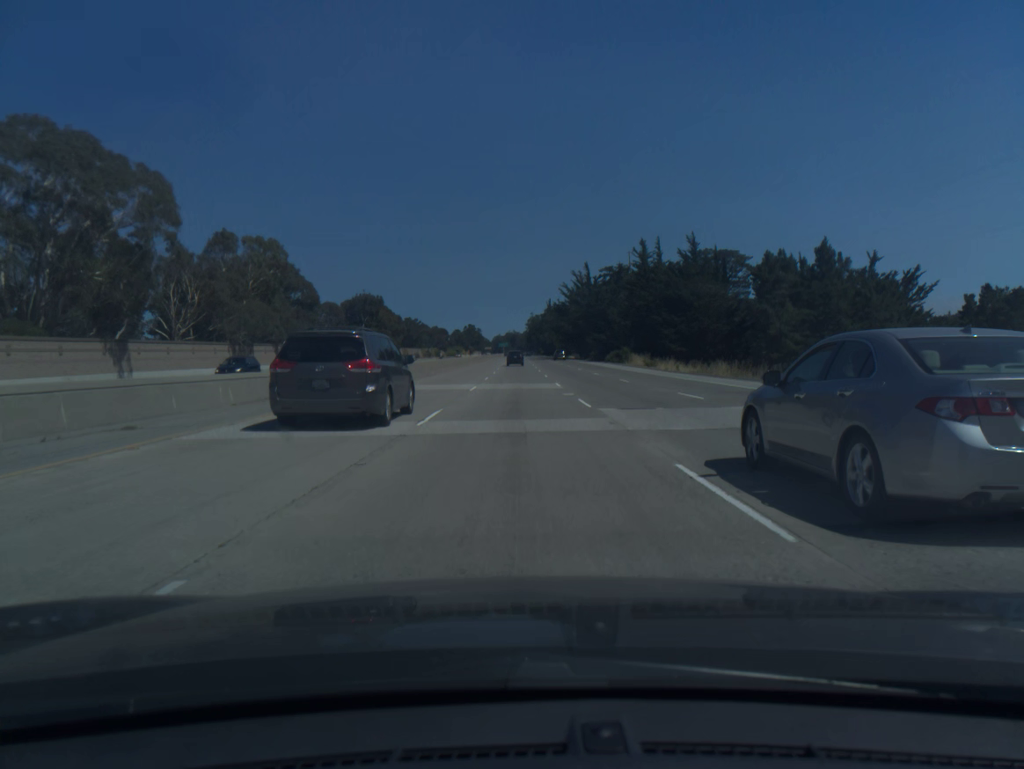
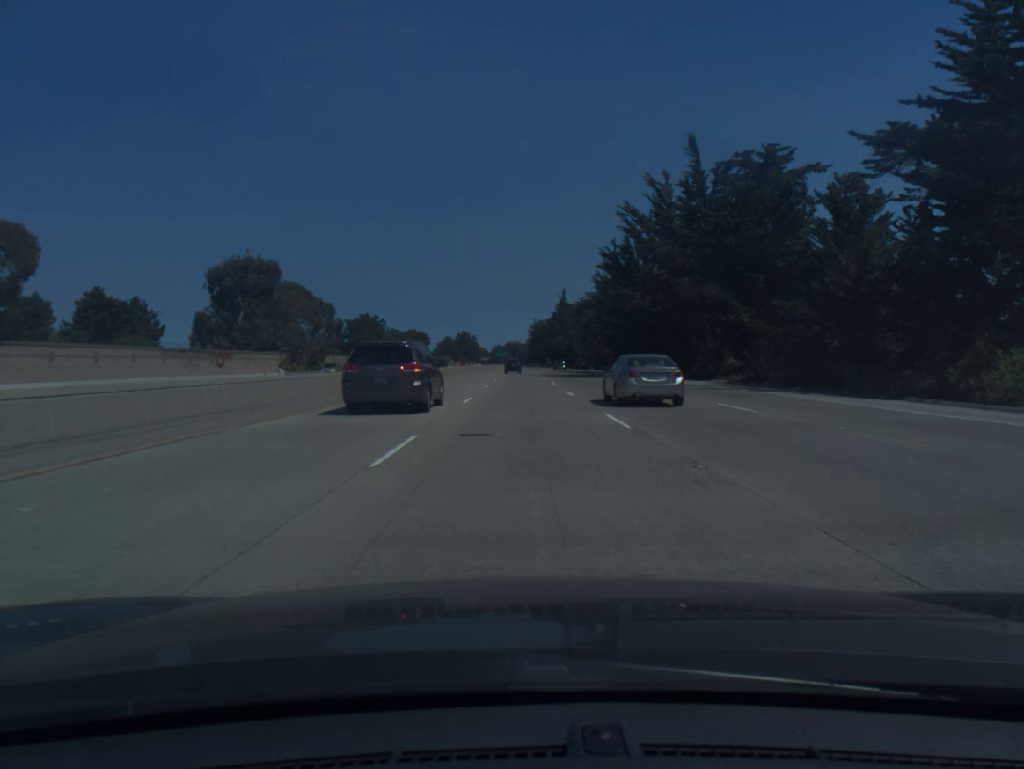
(-0.6, +93.2) m; 0°
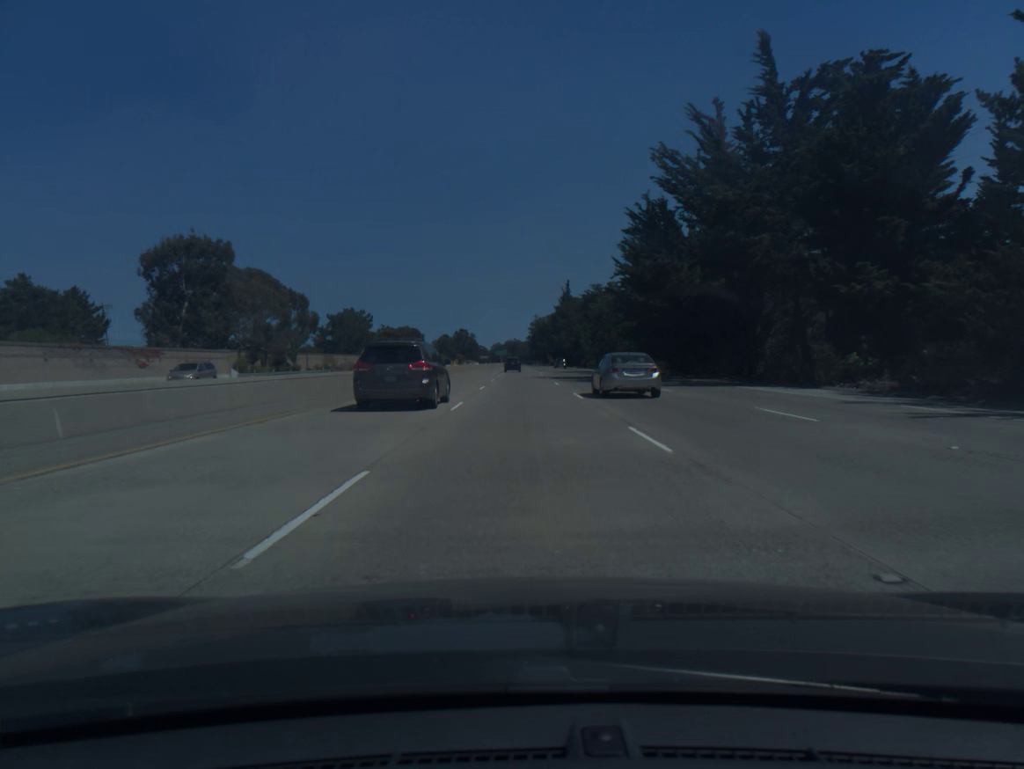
(0.0, +18.6) m; 0°
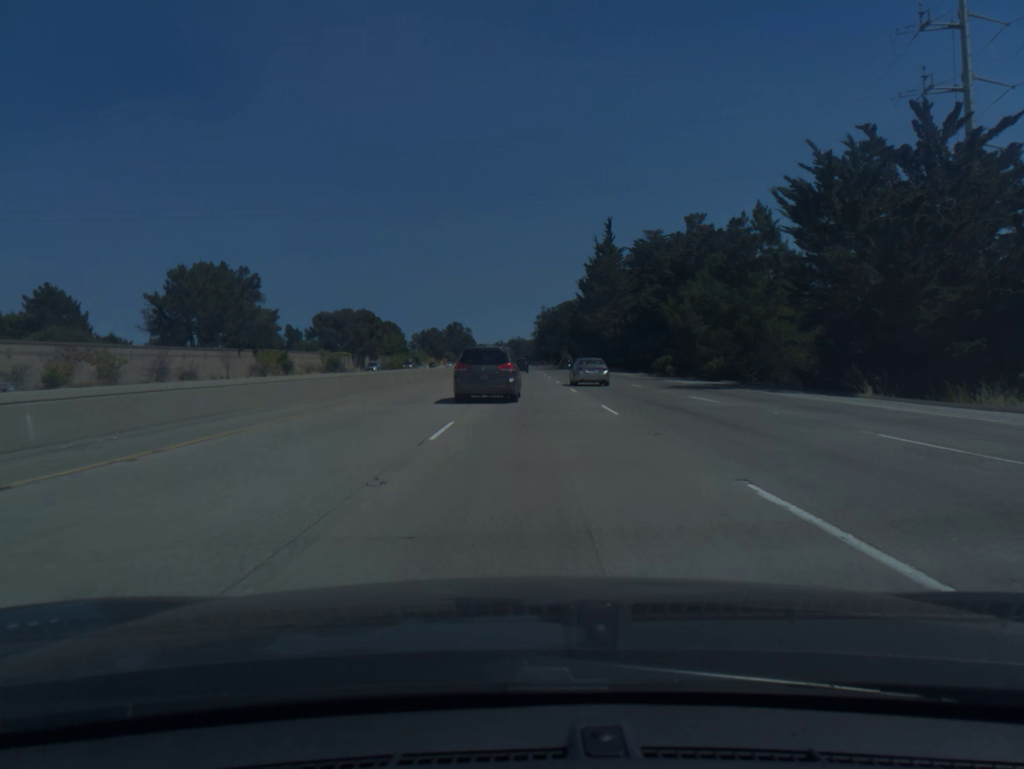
(-0.2, +93.6) m; 0°
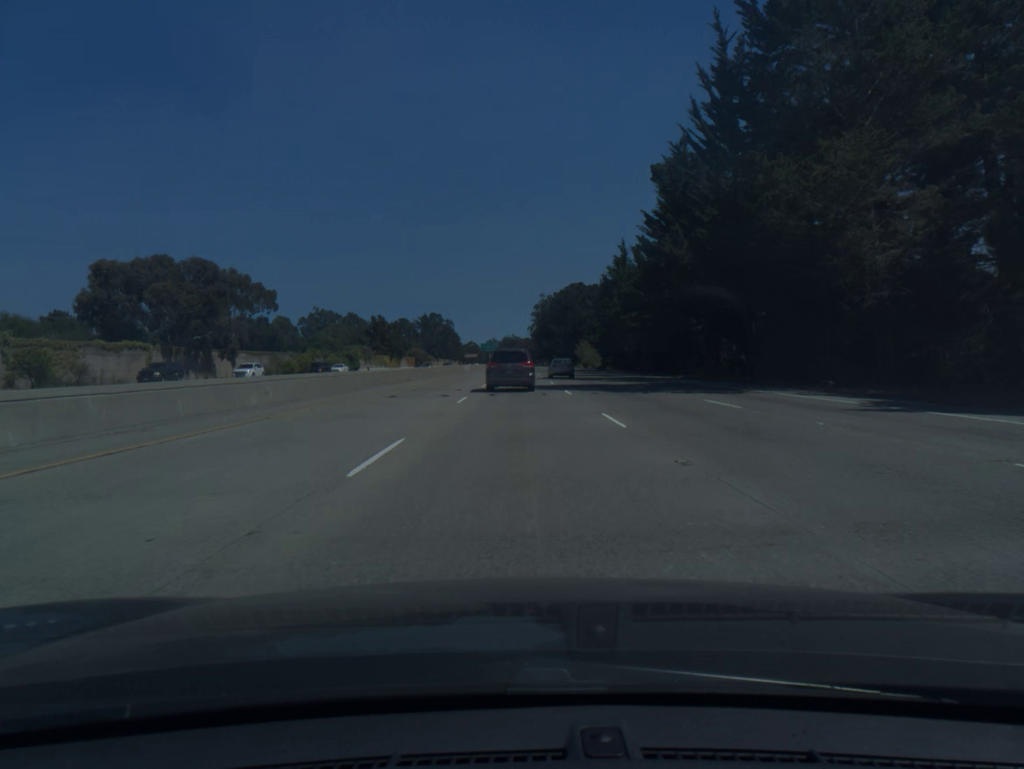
(+0.7, +91.9) m; 0°
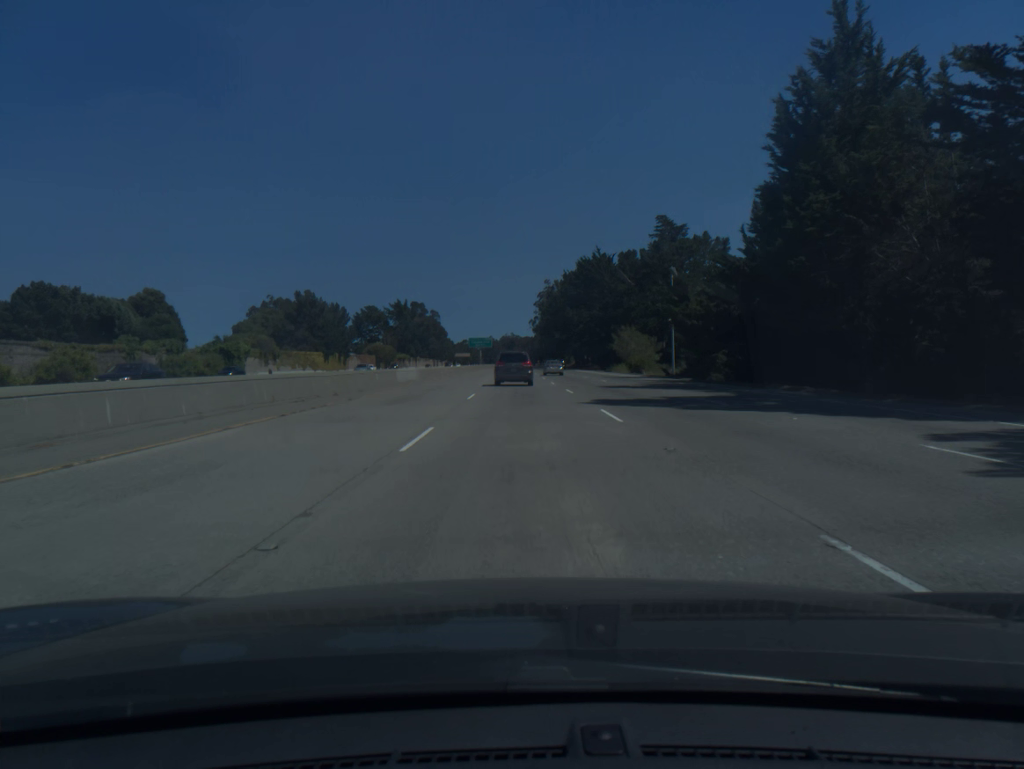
(-0.3, +71.2) m; 0°
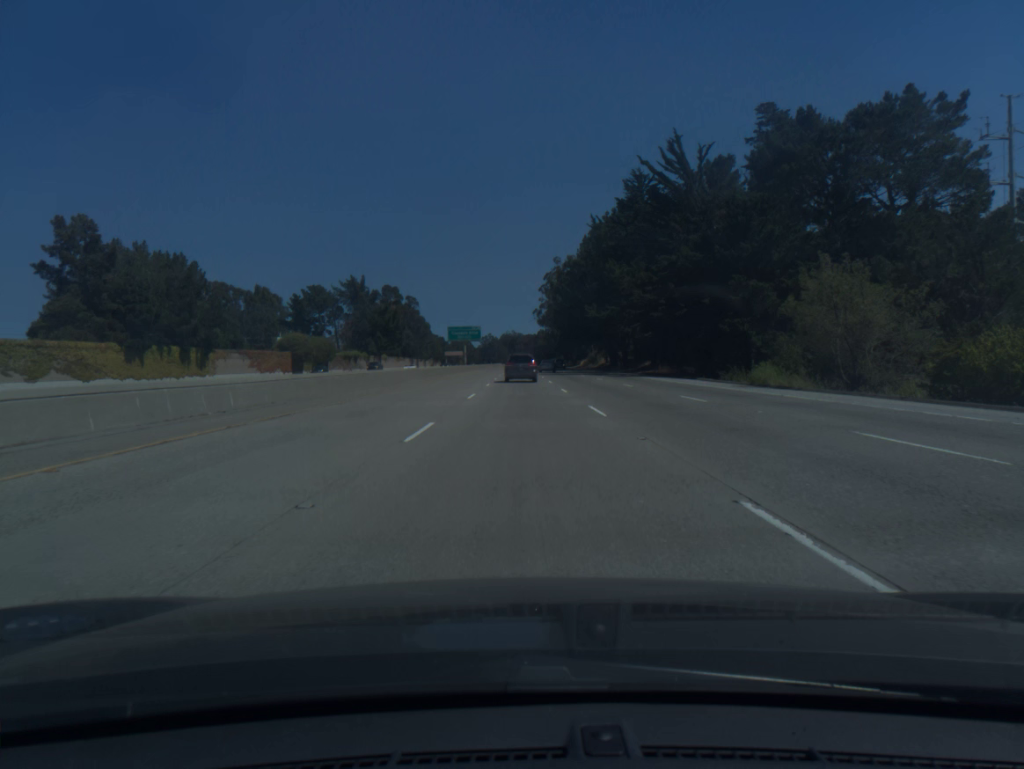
(+0.1, +71.3) m; 0°
